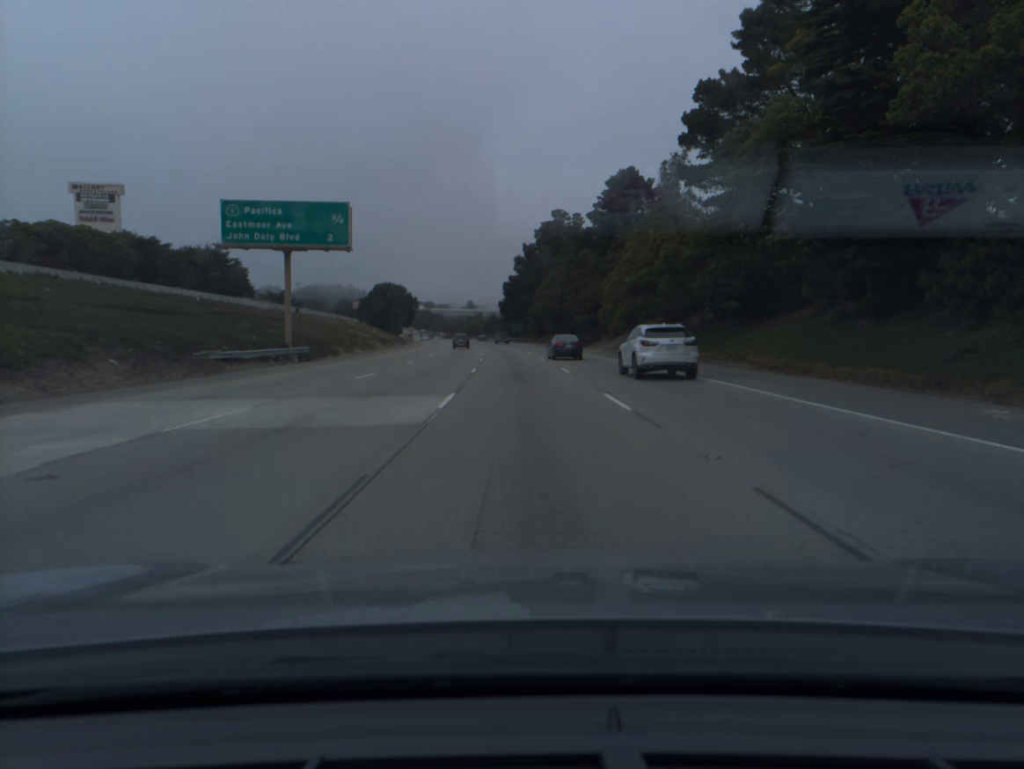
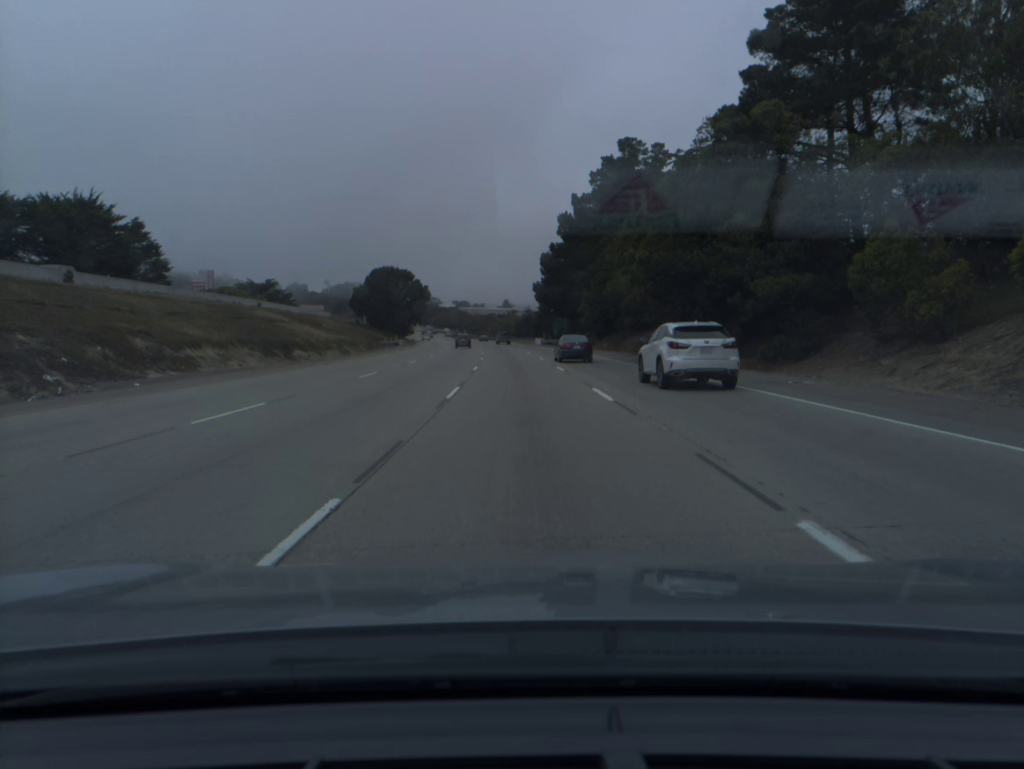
(-1.3, +56.2) m; -3°
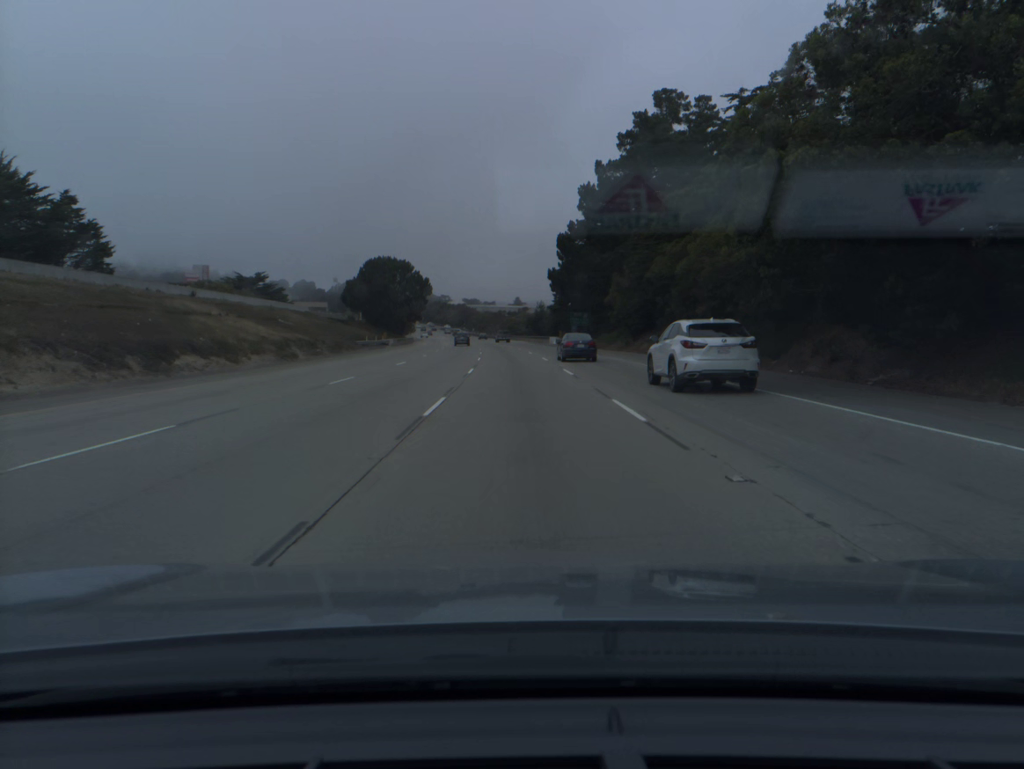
(-0.1, +18.7) m; -1°
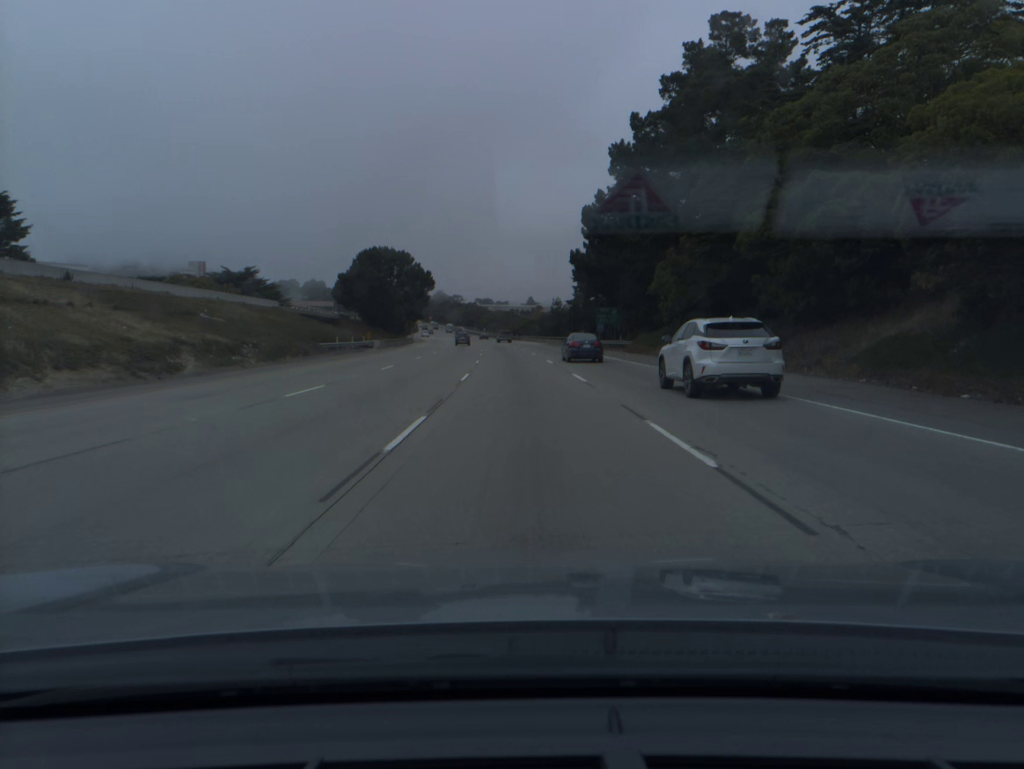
(-0.1, +18.7) m; -1°
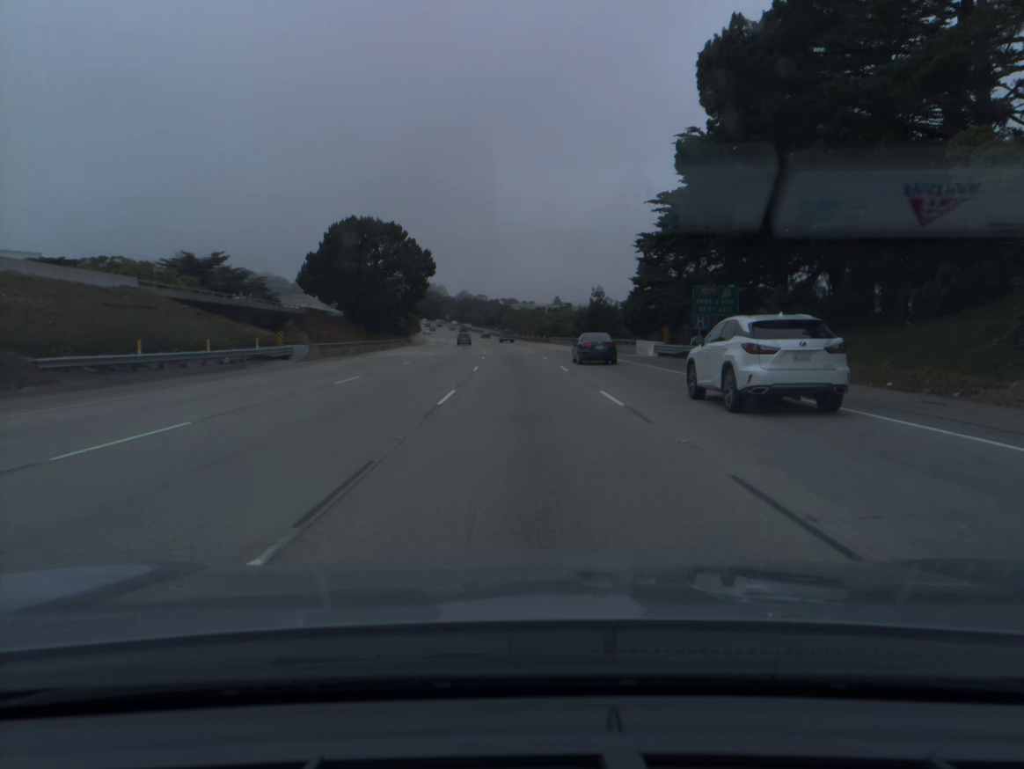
(-0.6, +37.4) m; -2°
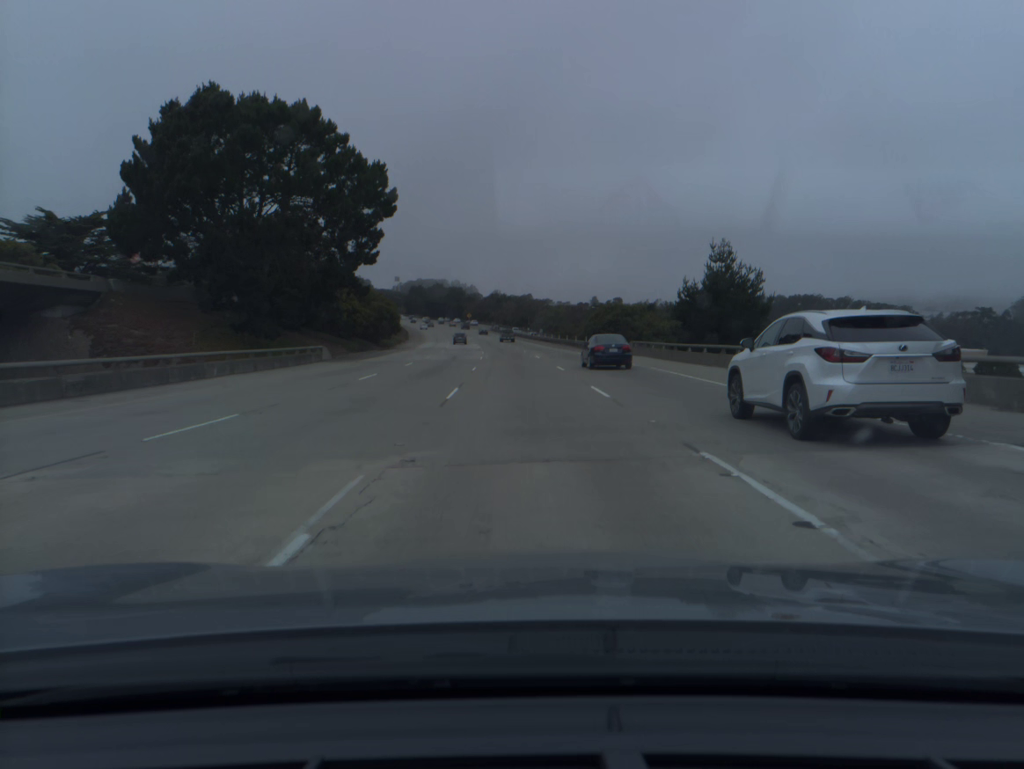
(-1.2, +55.8) m; -2°
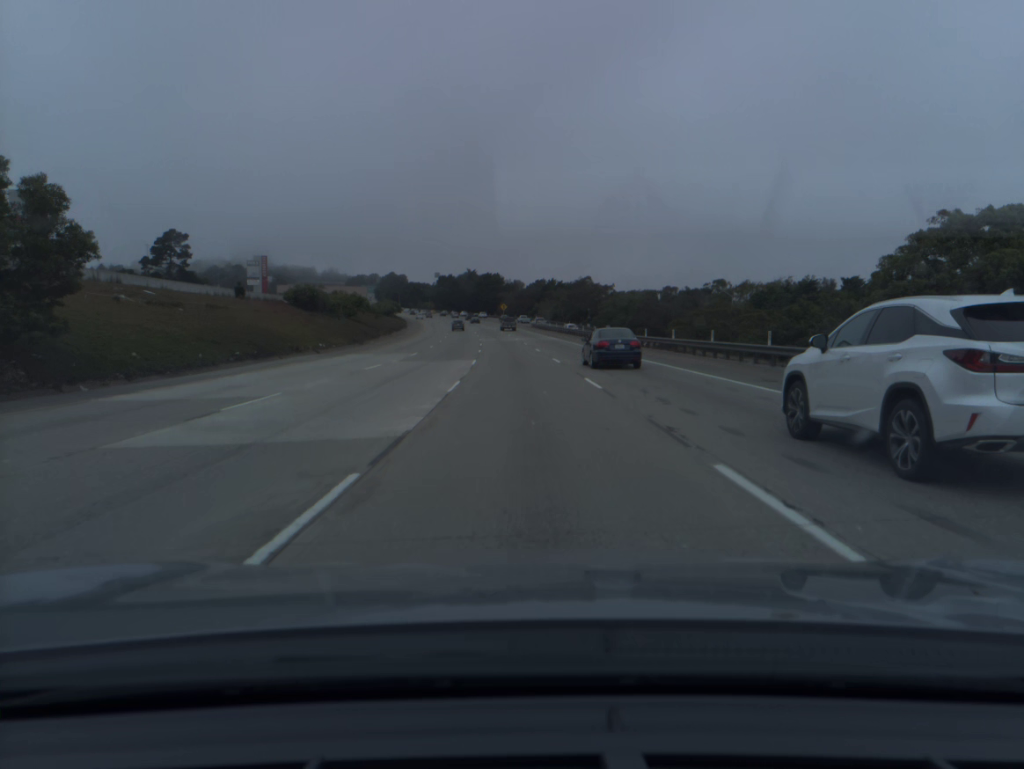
(-2.2, +74.4) m; -3°
